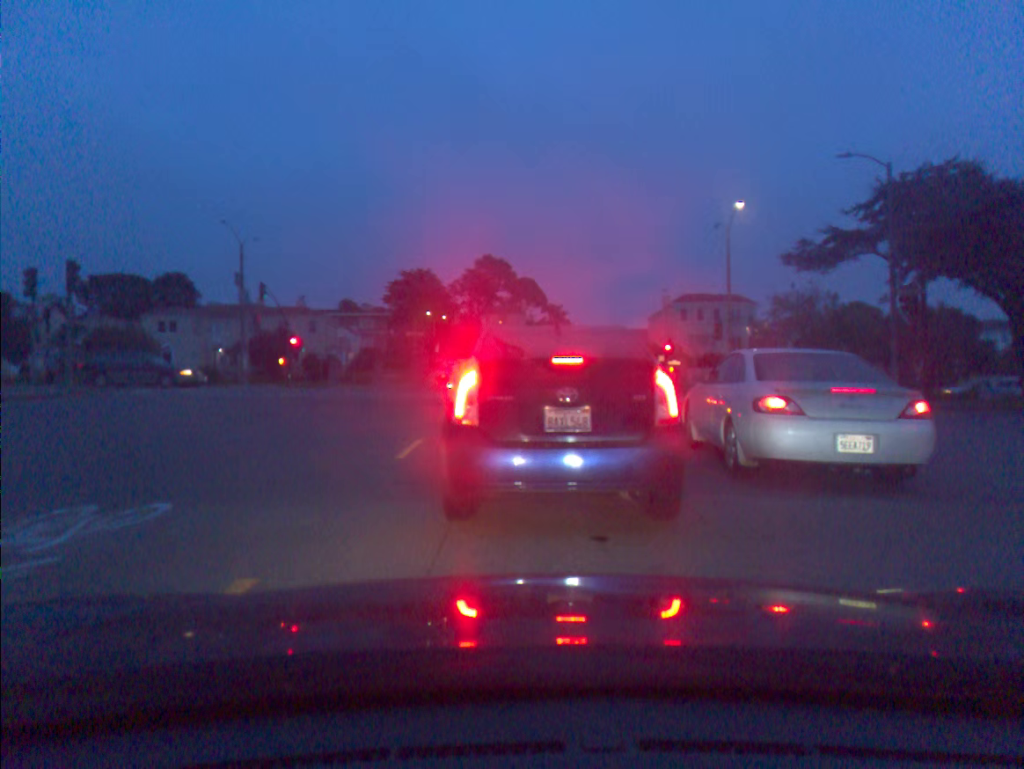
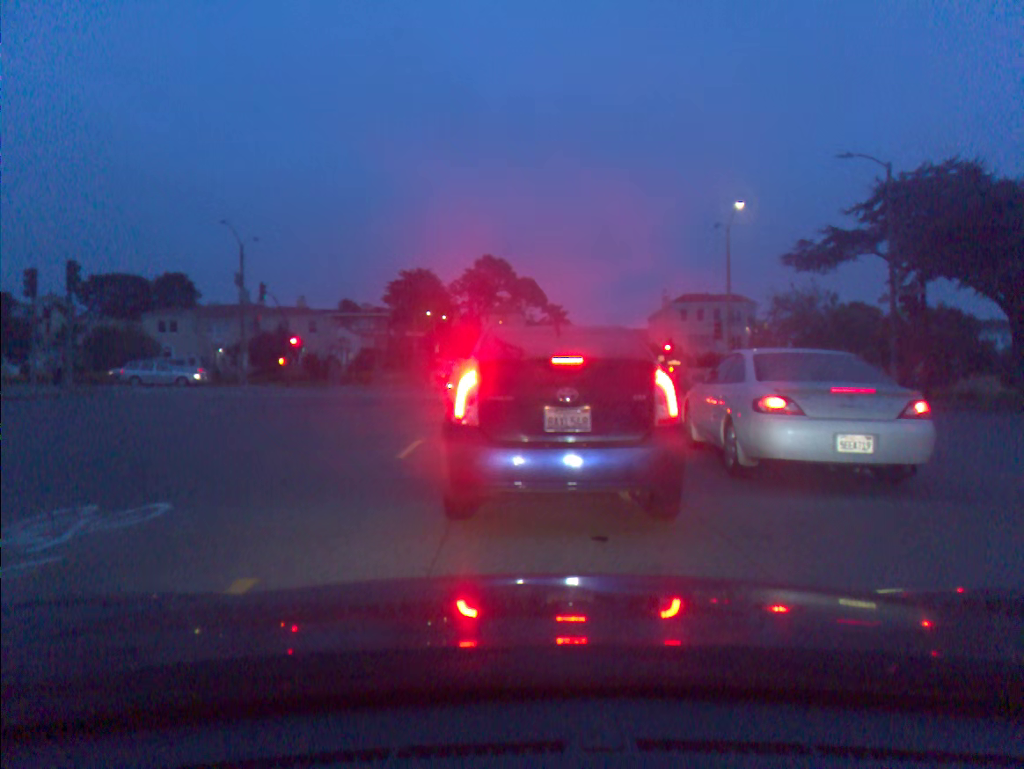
(0.0, 0.0) m; 0°
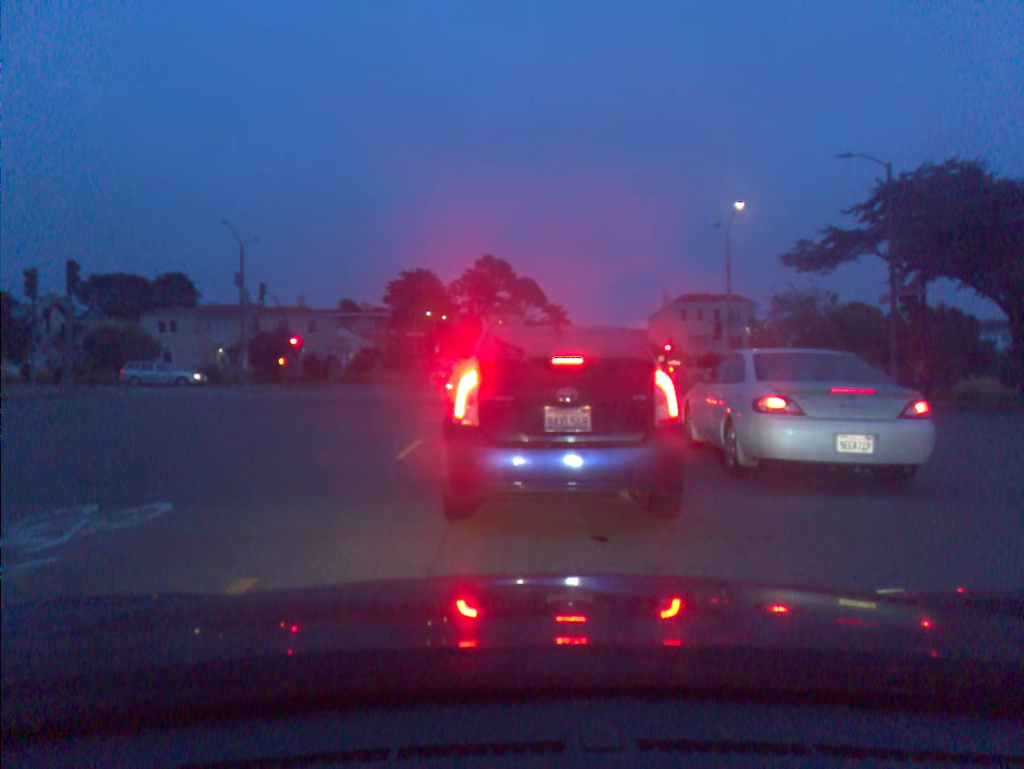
(0.0, 0.0) m; 0°
